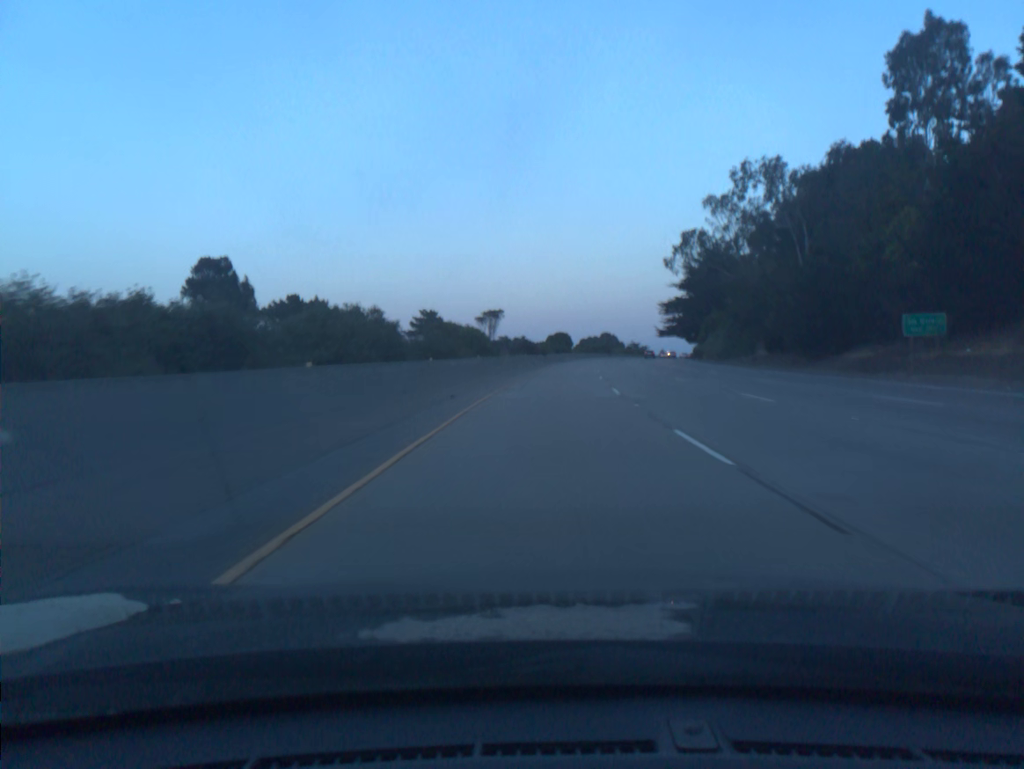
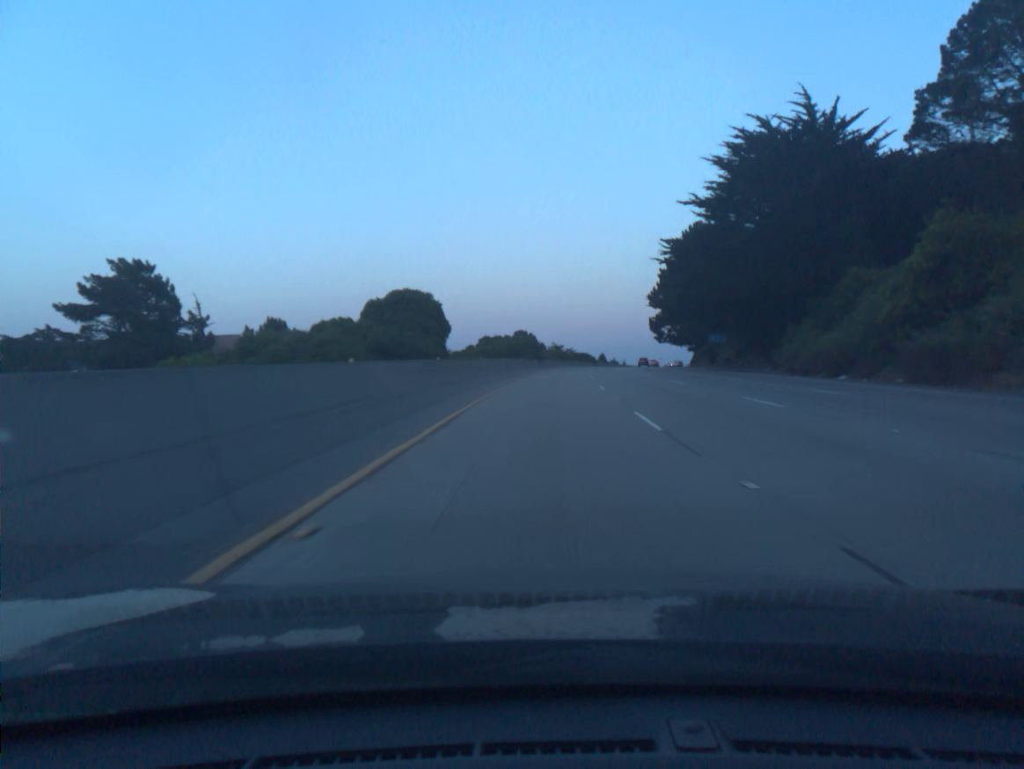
(+5.9, +98.0) m; +7°
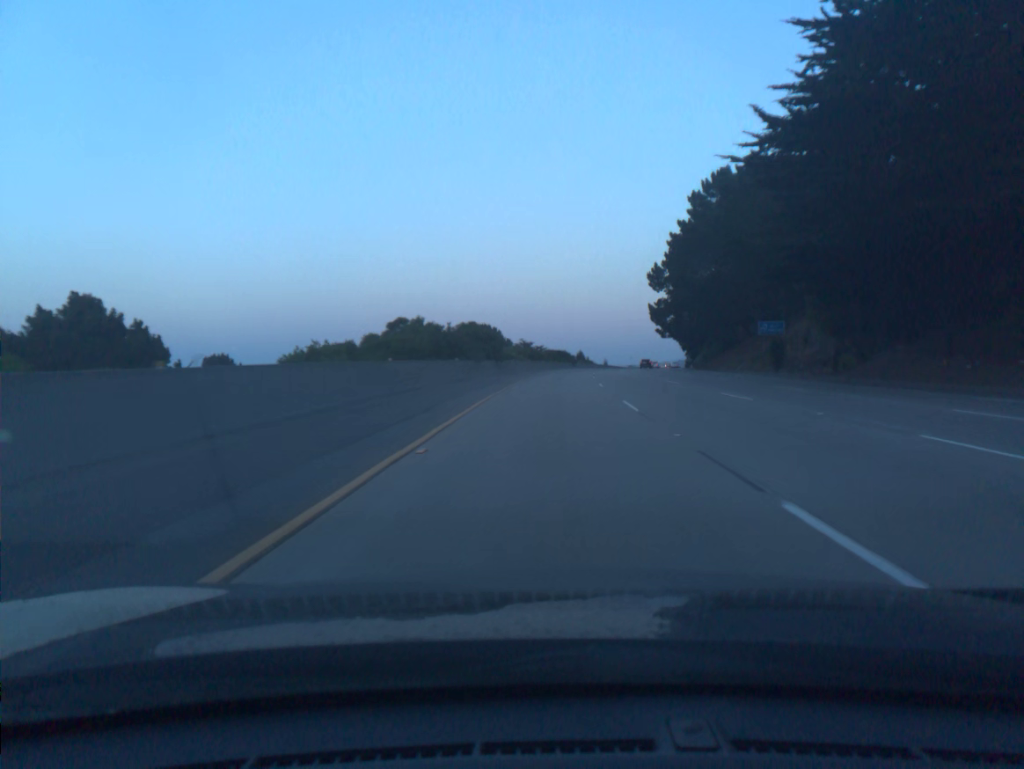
(+0.7, +39.3) m; +2°
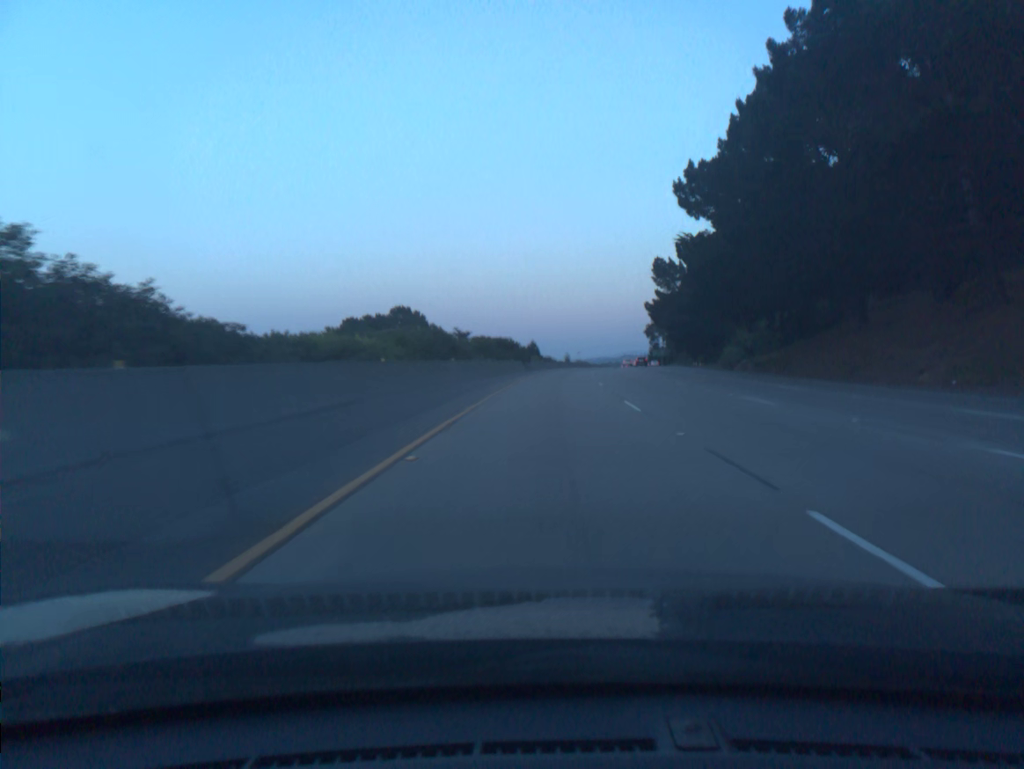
(+2.0, +59.0) m; +4°
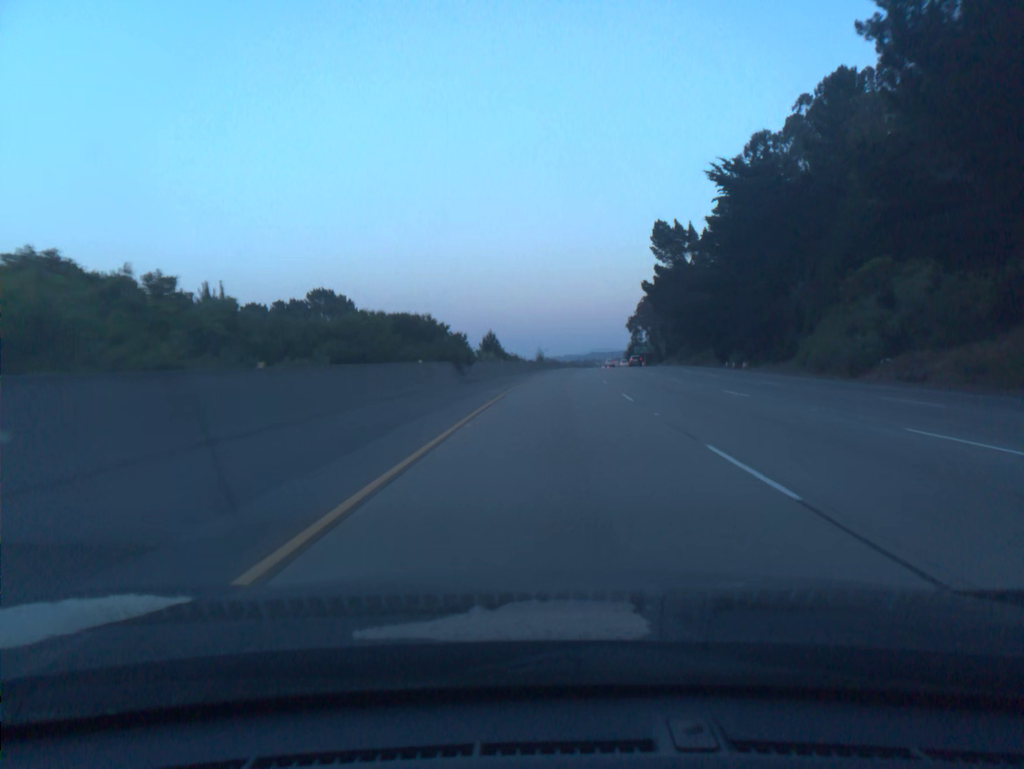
(+0.8, +39.5) m; +2°
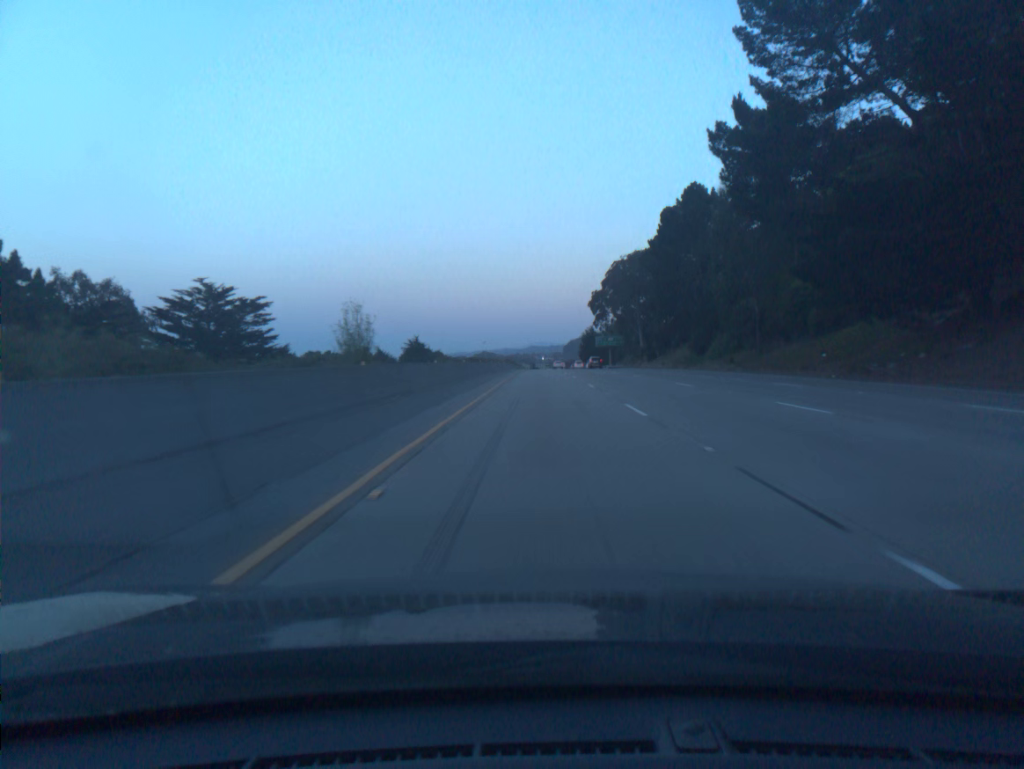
(+3.7, +79.2) m; +4°
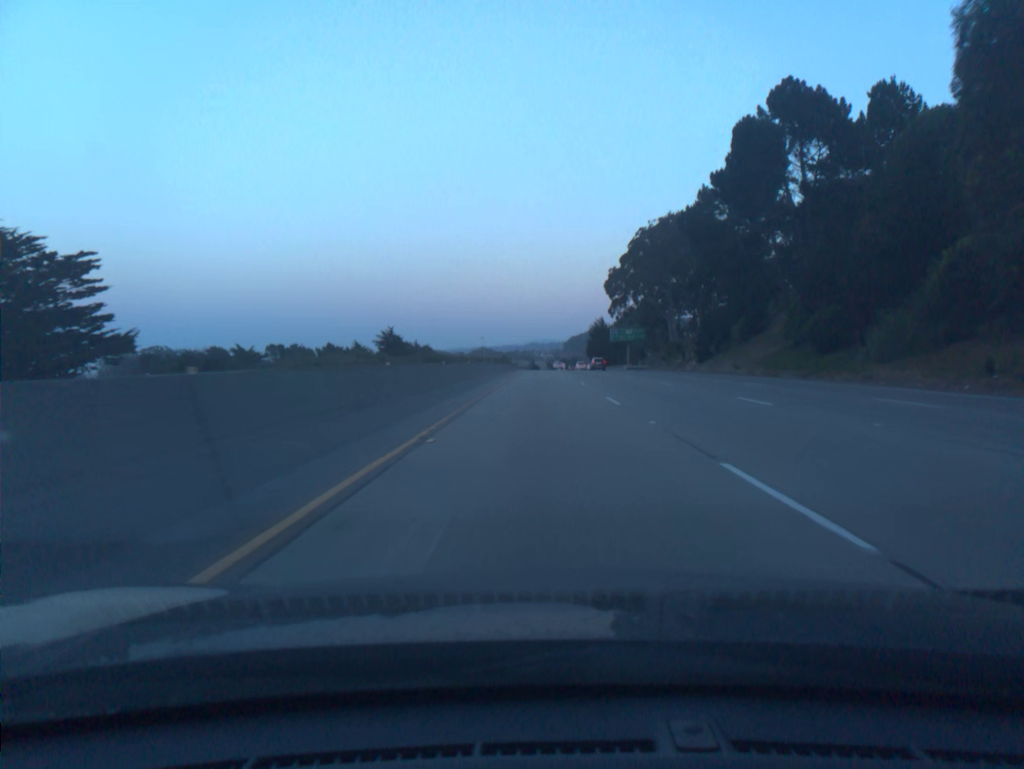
(+0.1, +39.6) m; 0°
